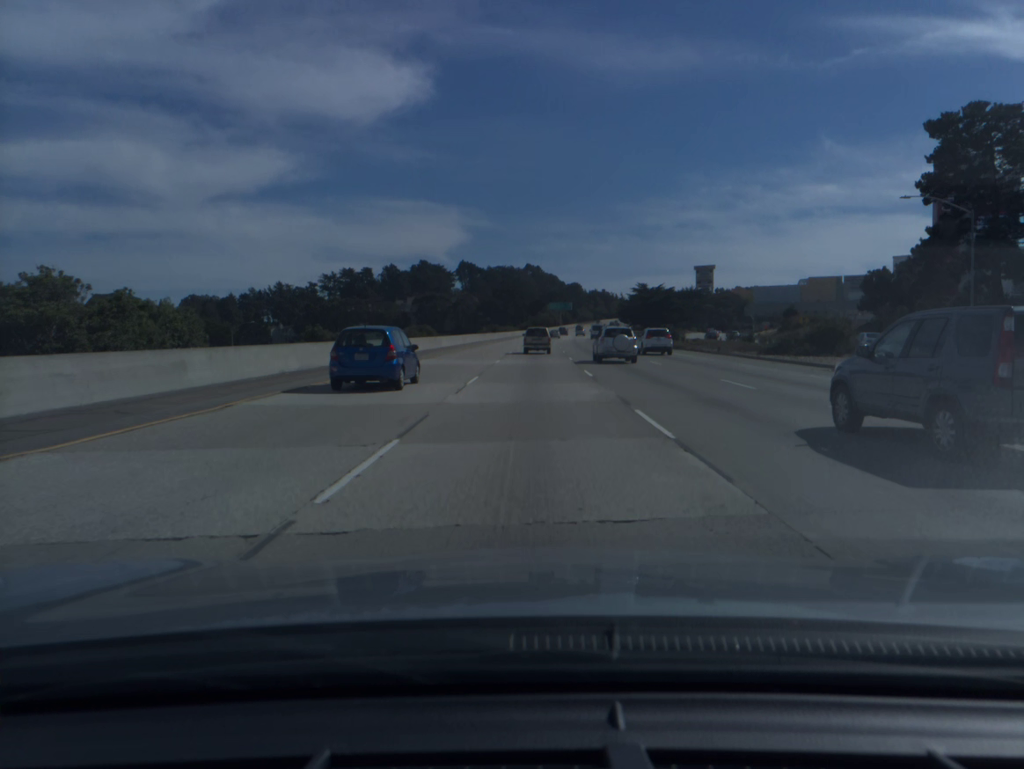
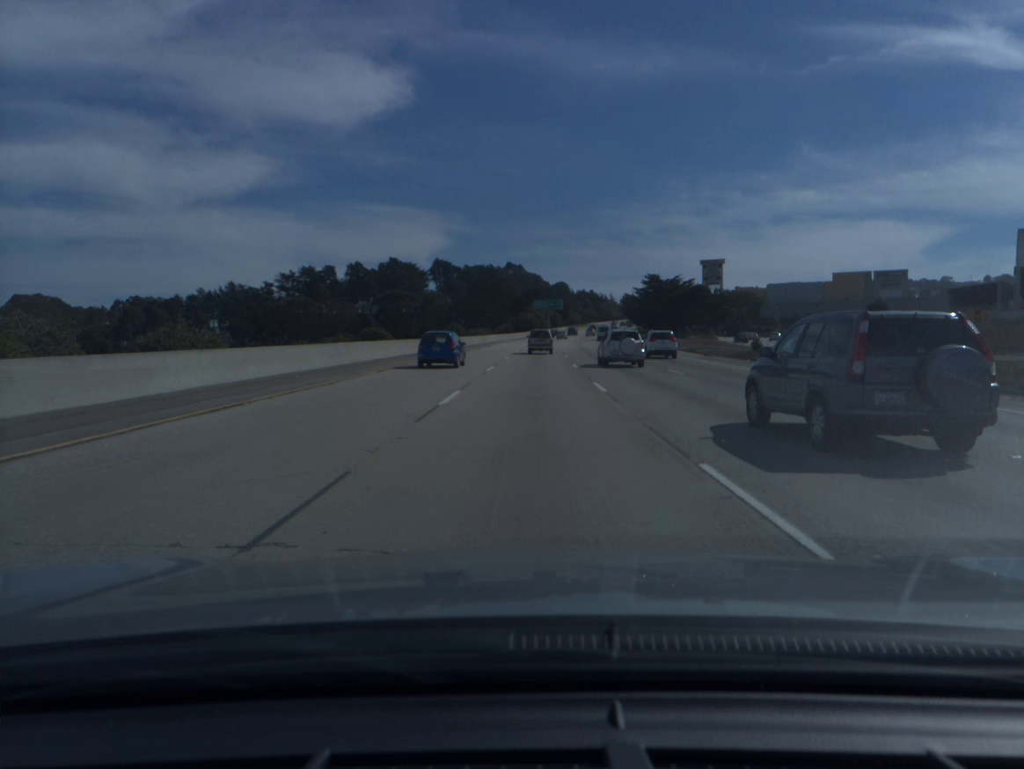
(+0.6, +49.5) m; +1°
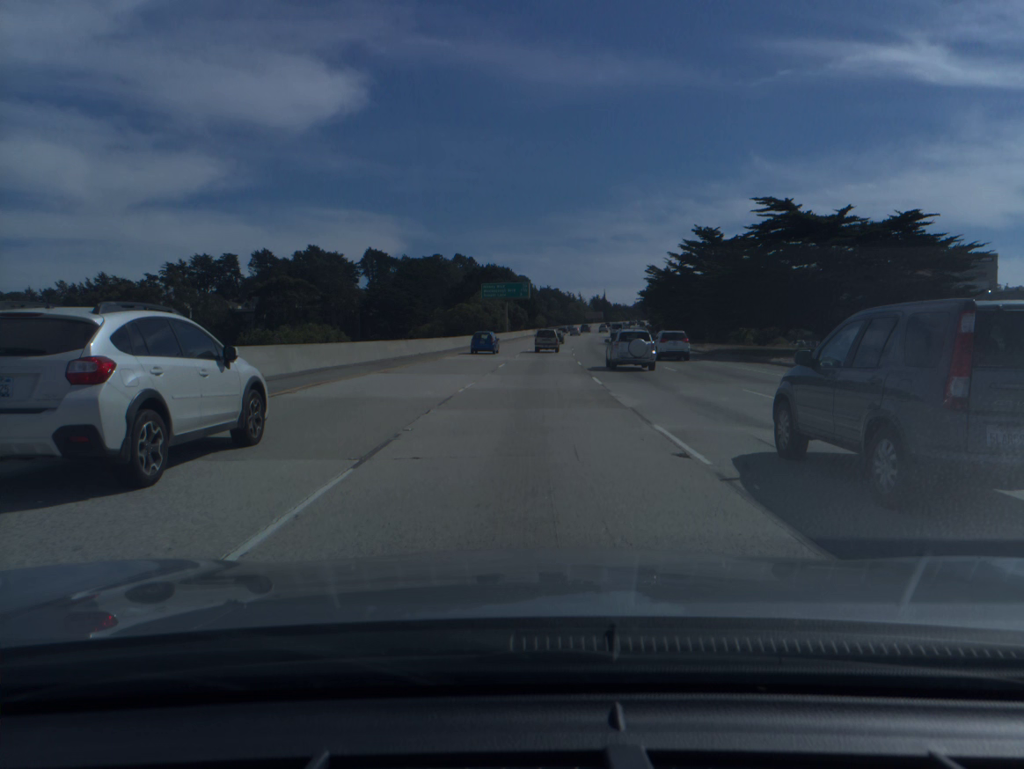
(+2.0, +84.5) m; +3°
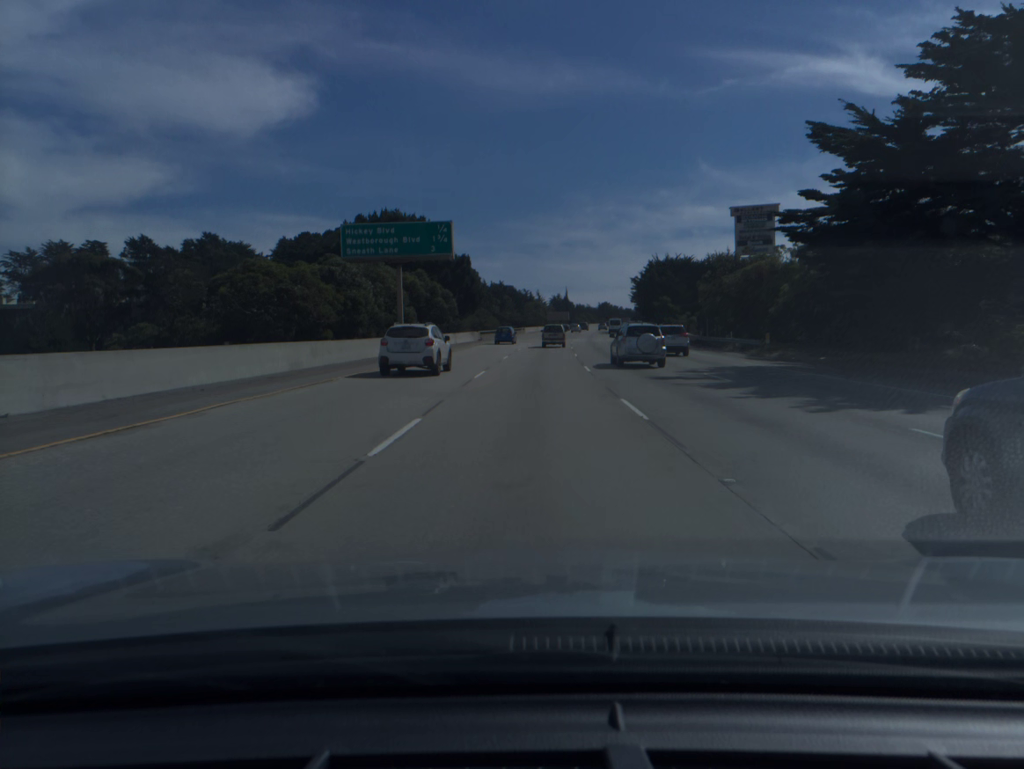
(+2.1, +68.6) m; +3°
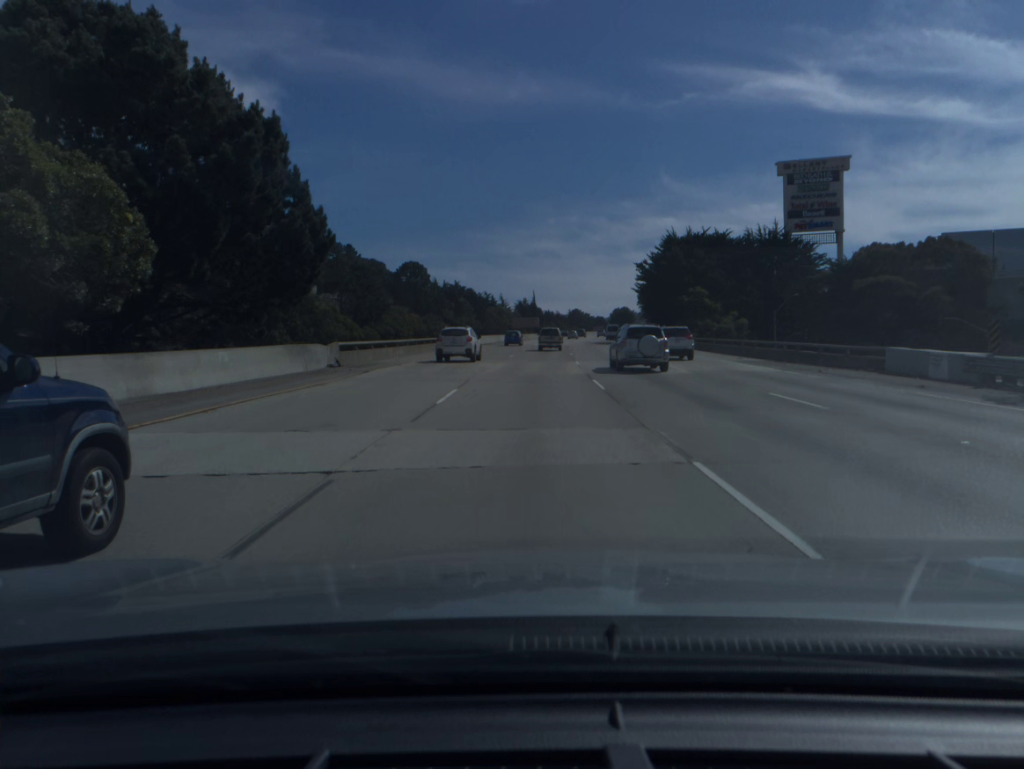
(+1.2, +51.8) m; +3°
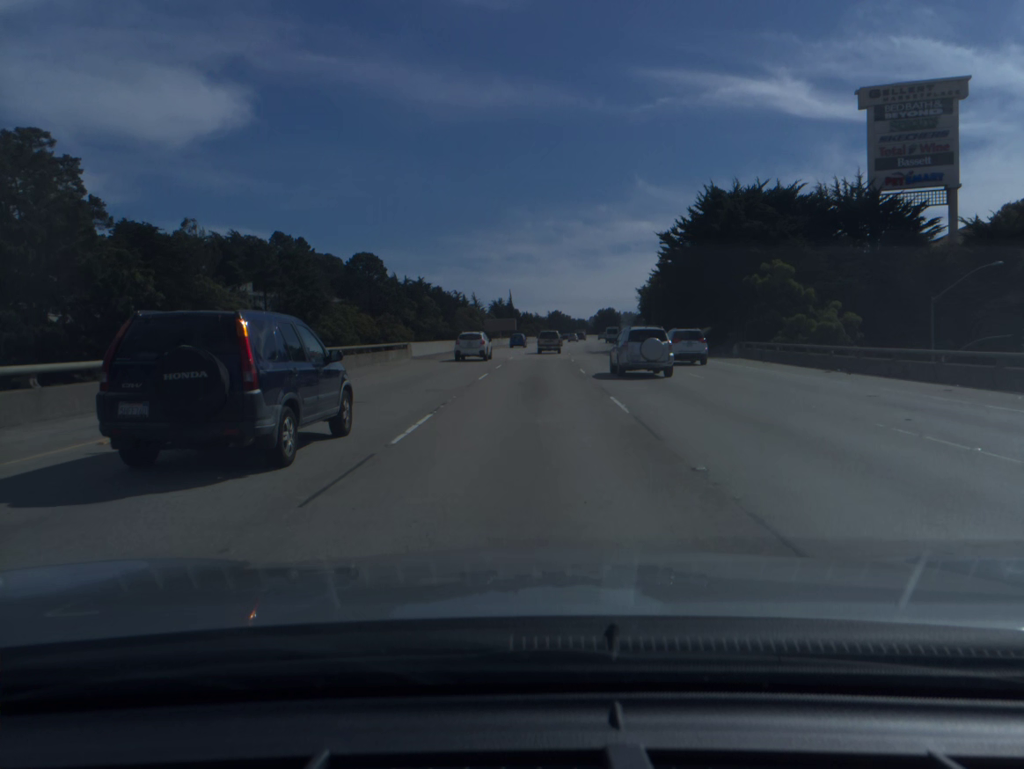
(+0.5, +34.6) m; +2°
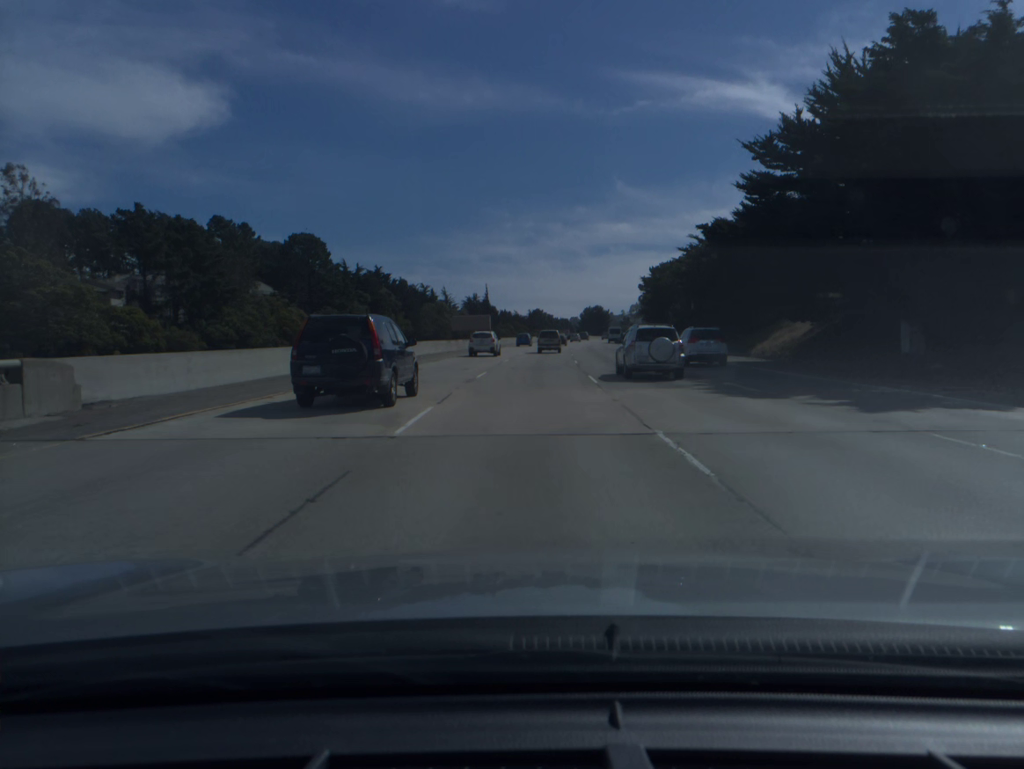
(+0.4, +34.7) m; +1°
